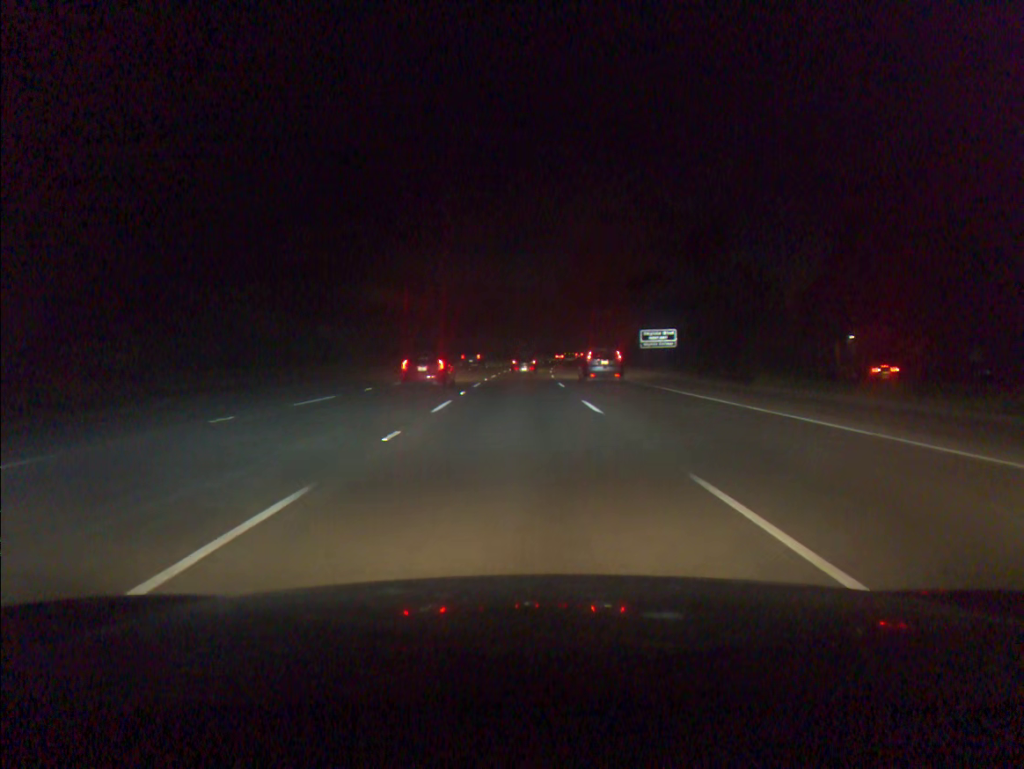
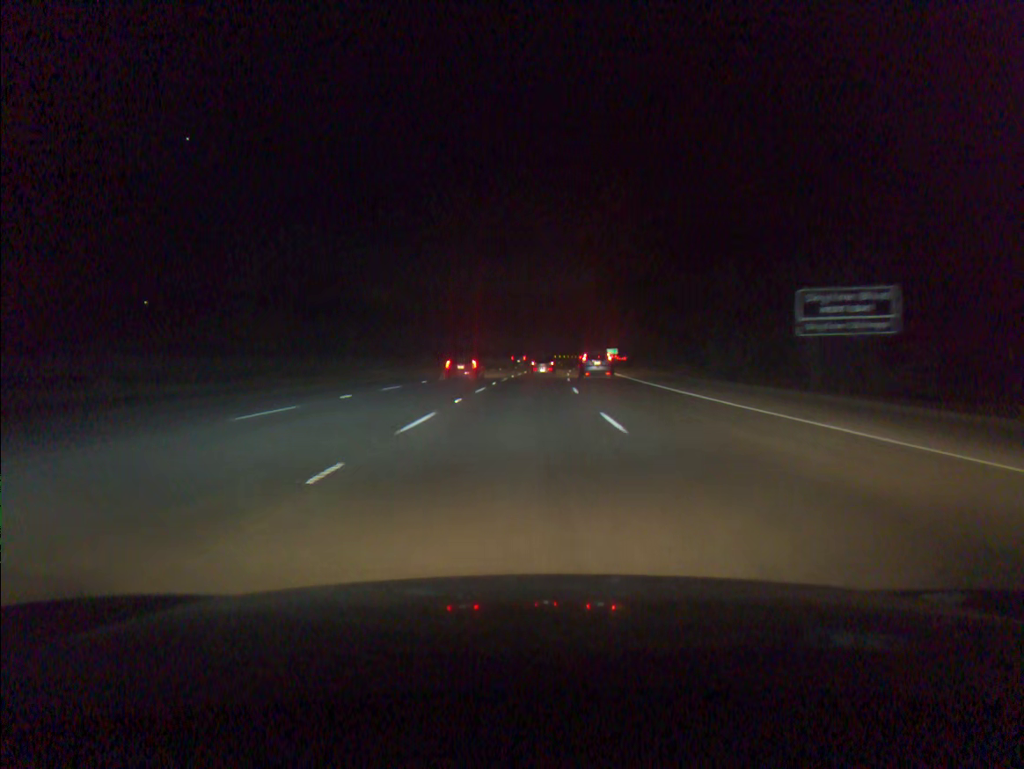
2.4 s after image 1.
(+0.7, +62.9) m; +2°
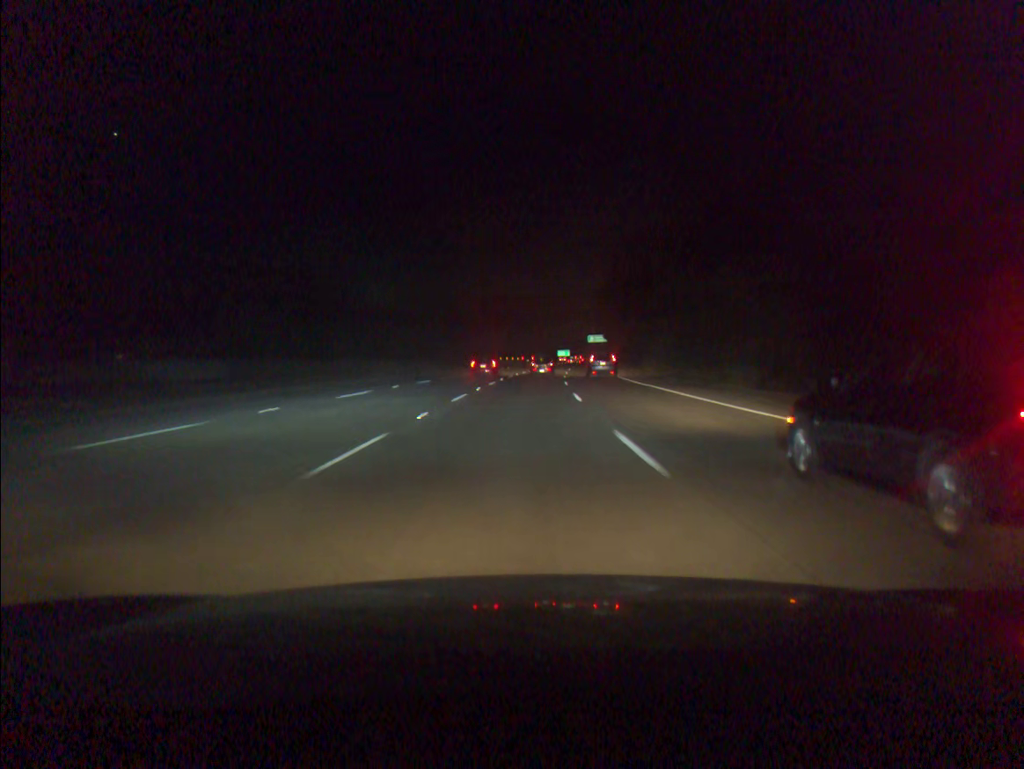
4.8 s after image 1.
(+2.4, +63.4) m; +4°
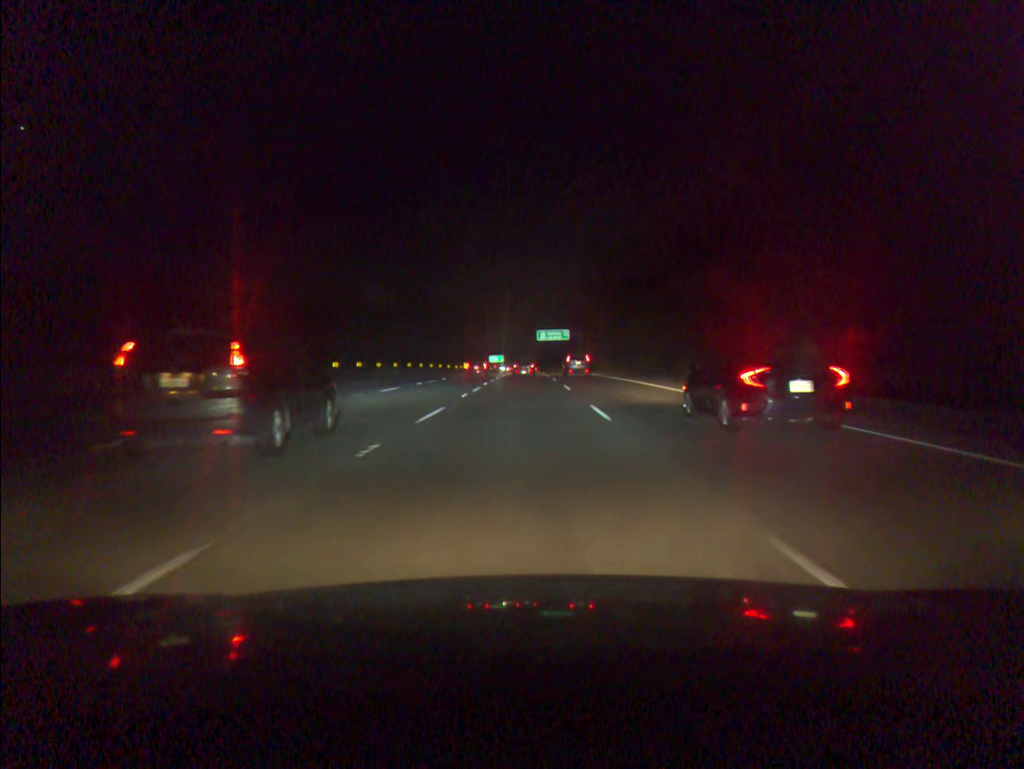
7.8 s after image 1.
(+3.4, +80.5) m; +5°
